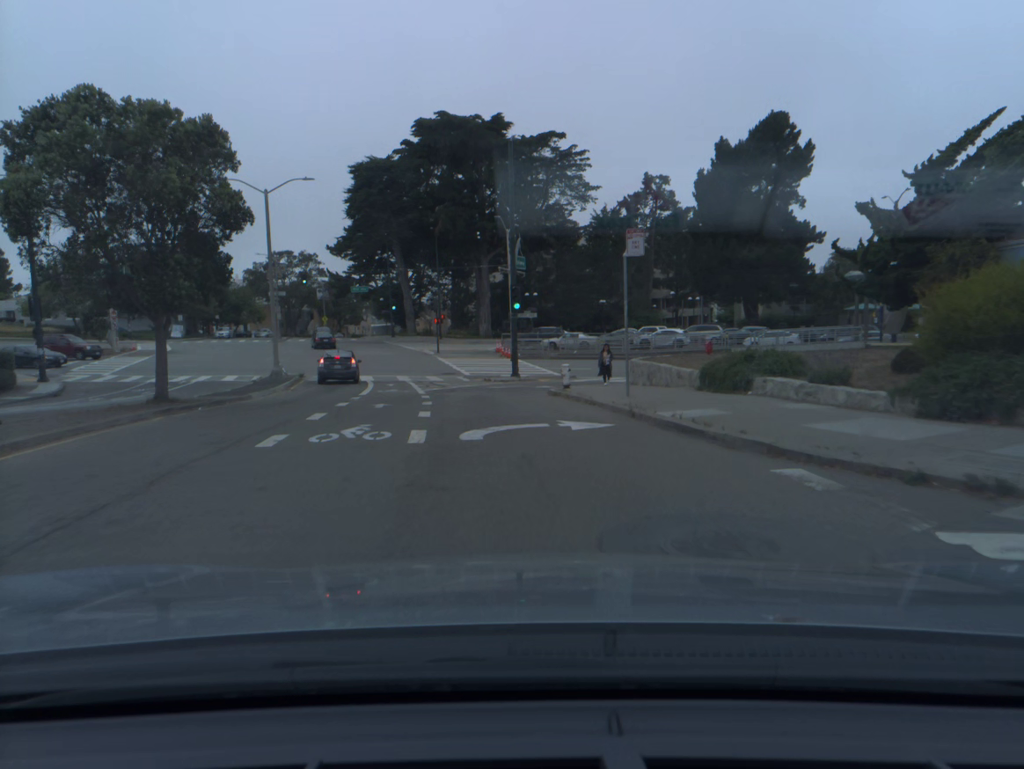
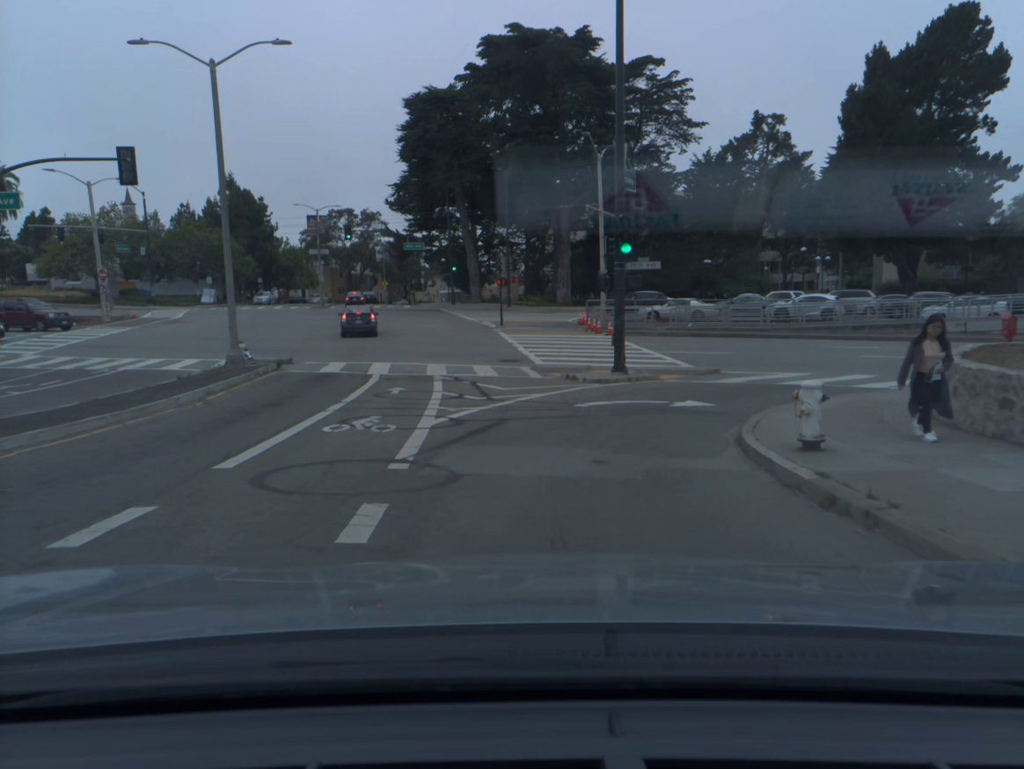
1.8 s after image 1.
(-0.9, +15.6) m; -5°
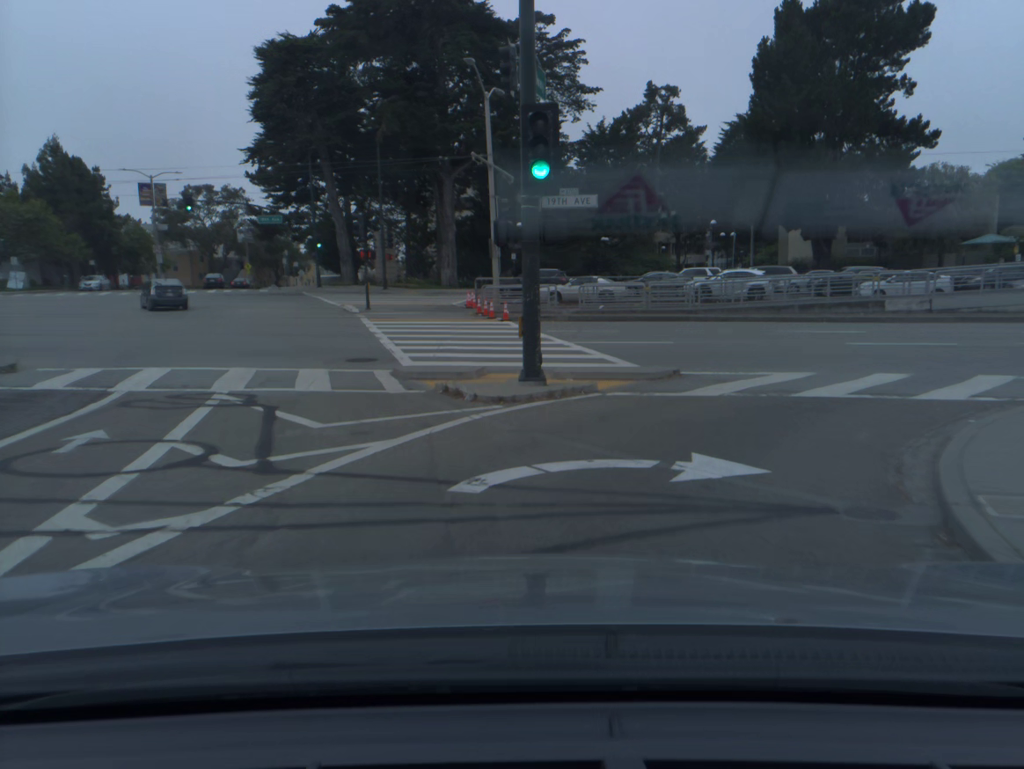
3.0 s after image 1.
(+0.6, +8.9) m; +10°
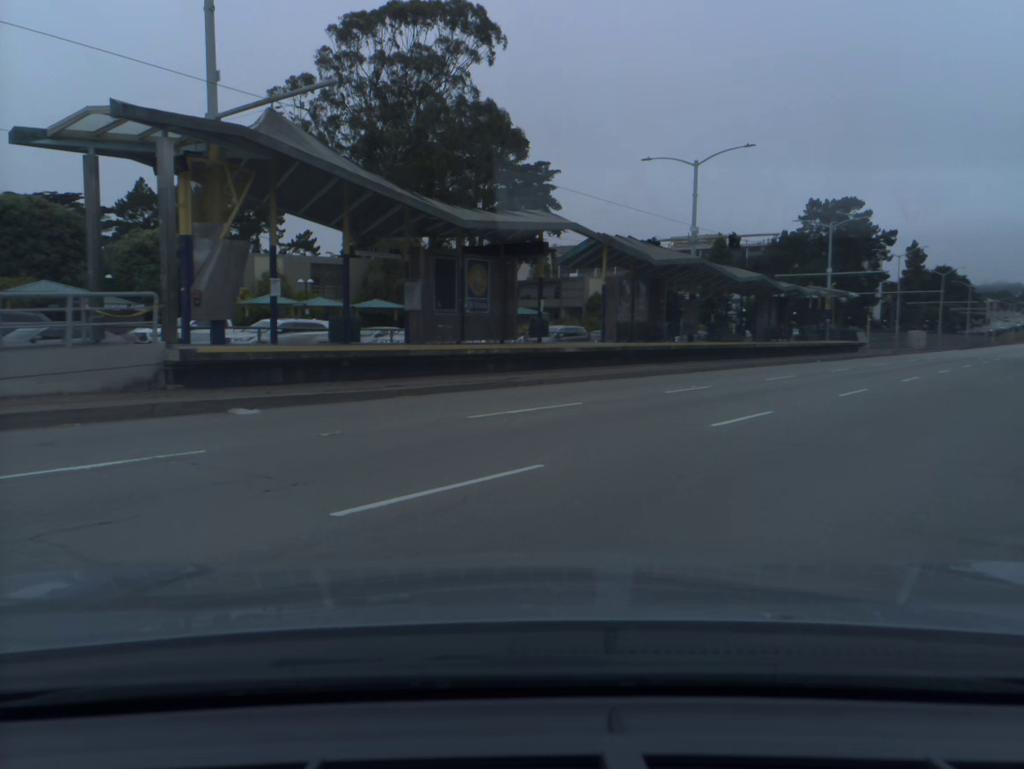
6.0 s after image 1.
(+10.1, +17.1) m; +65°
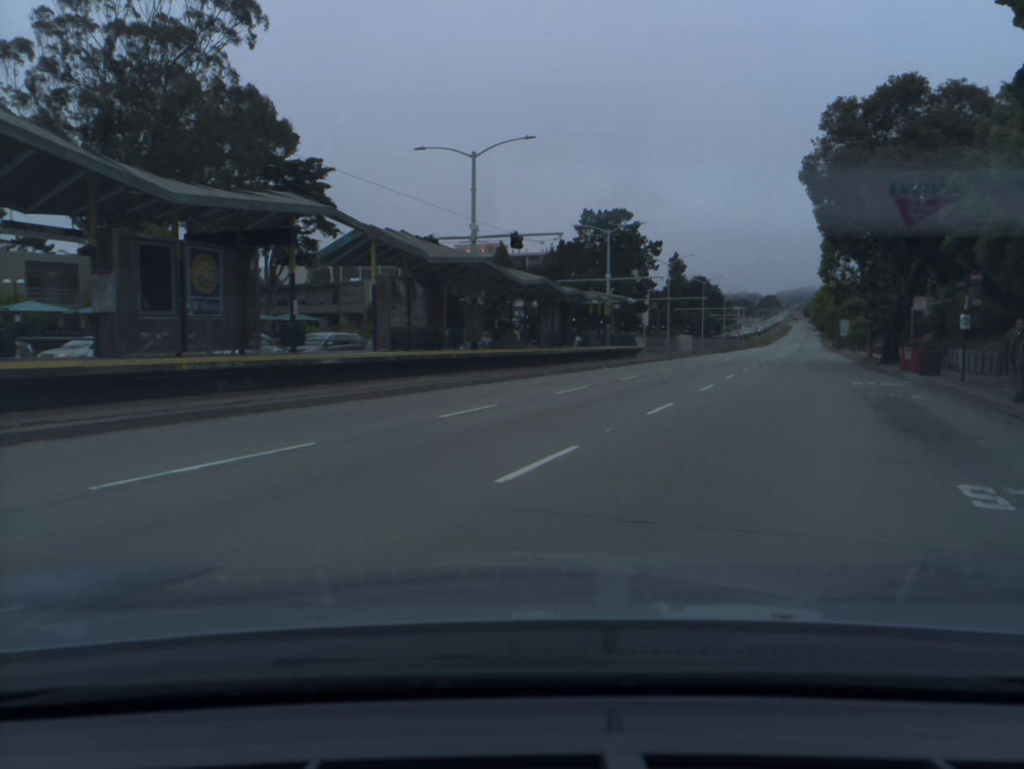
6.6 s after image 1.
(+0.5, +4.4) m; +14°
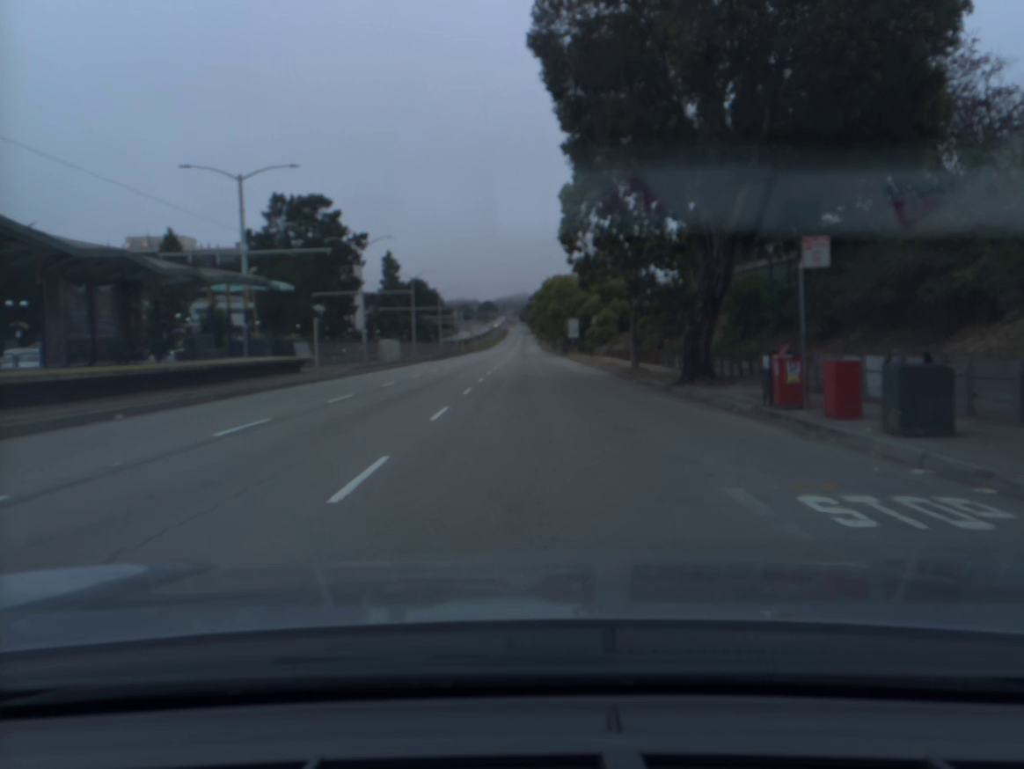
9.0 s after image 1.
(+4.8, +21.1) m; +16°
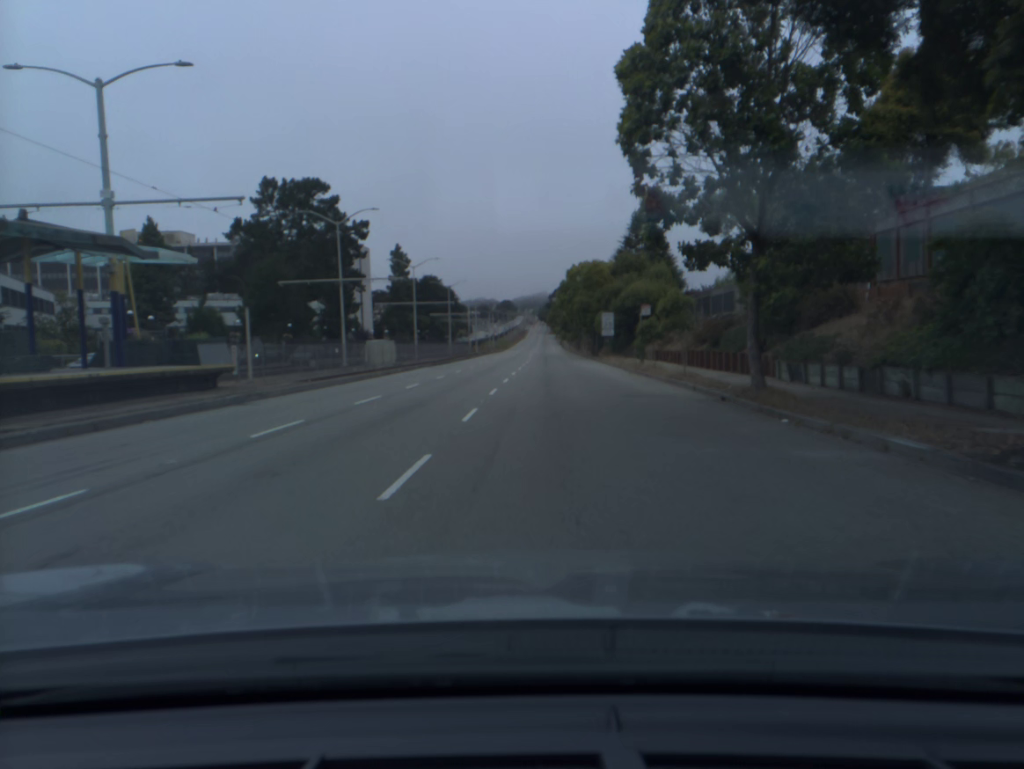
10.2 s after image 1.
(-0.1, +14.4) m; -2°
